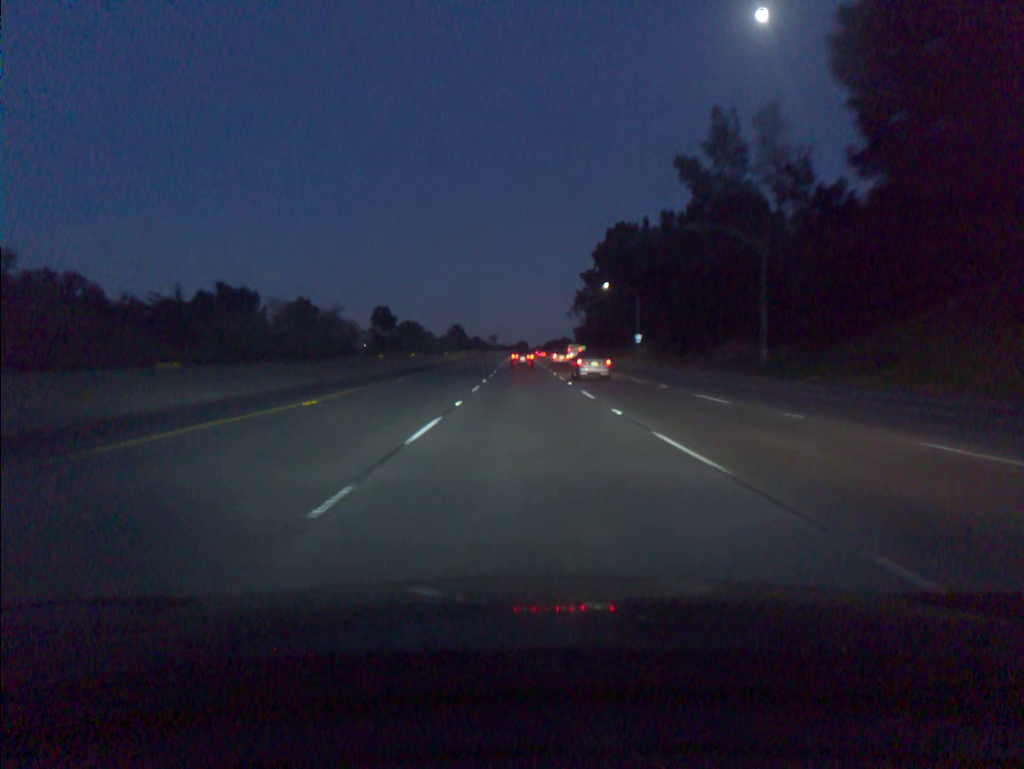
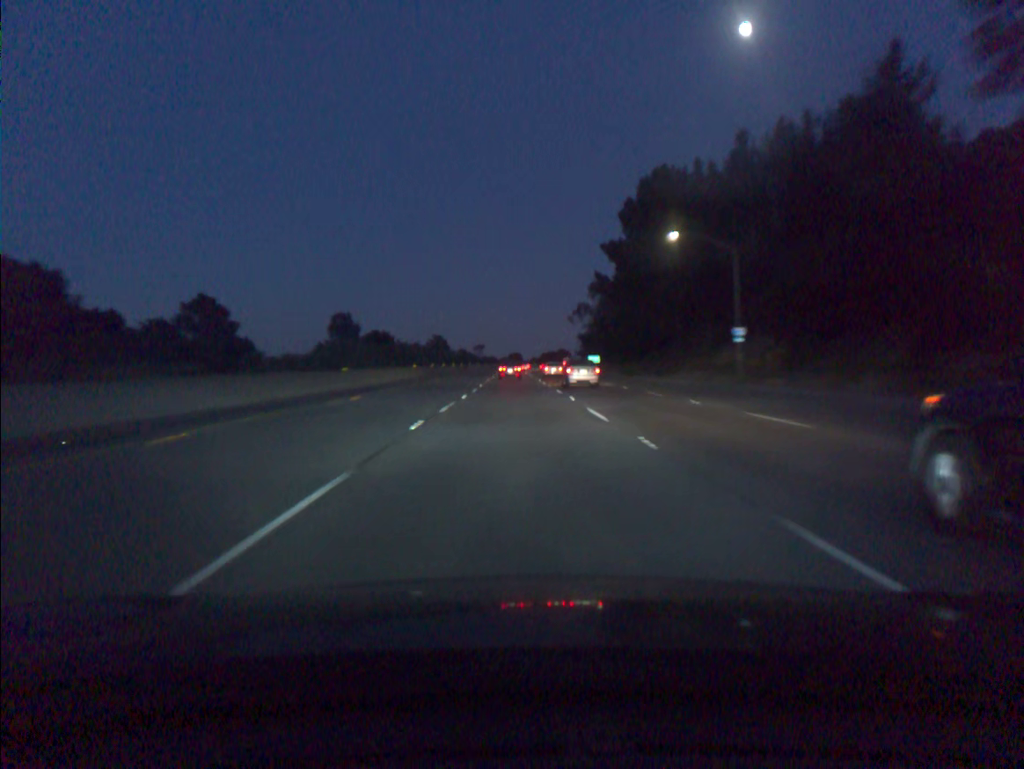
(+0.2, +50.8) m; 0°
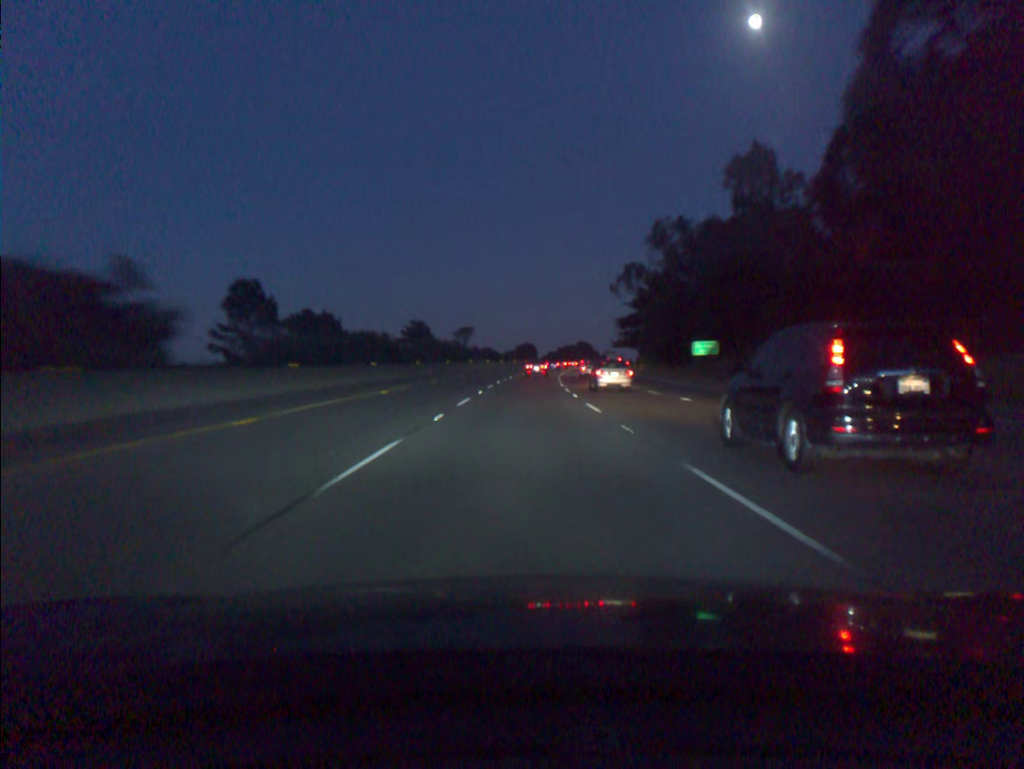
(-0.6, +84.3) m; -1°
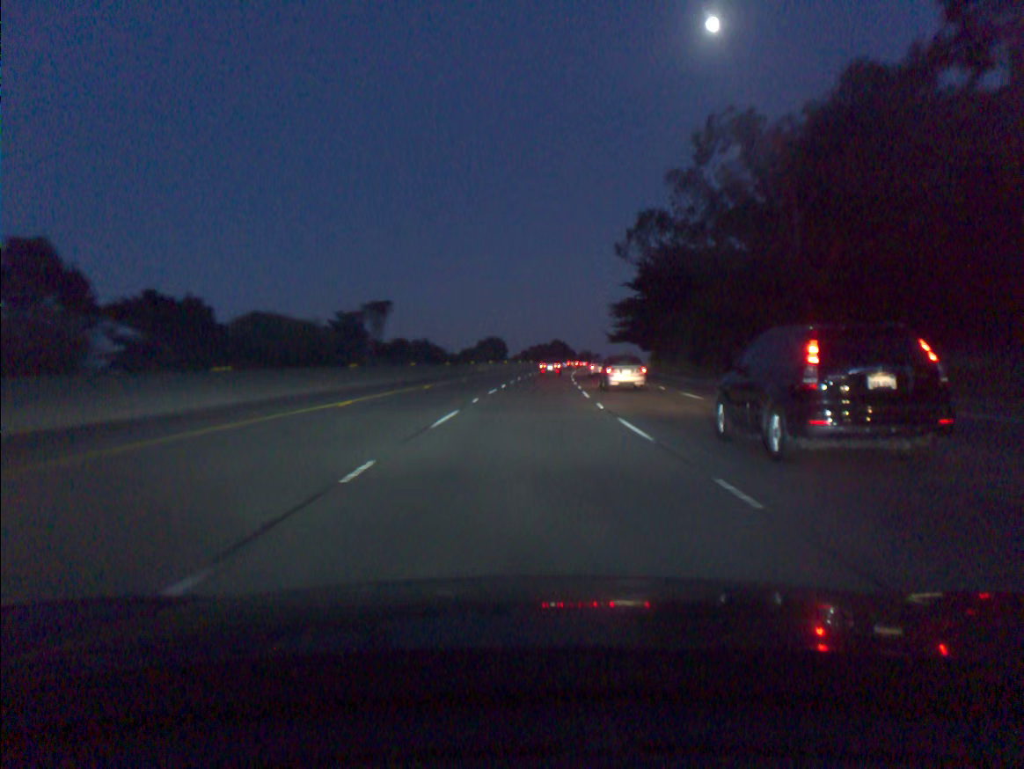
(+0.9, +51.0) m; +2°
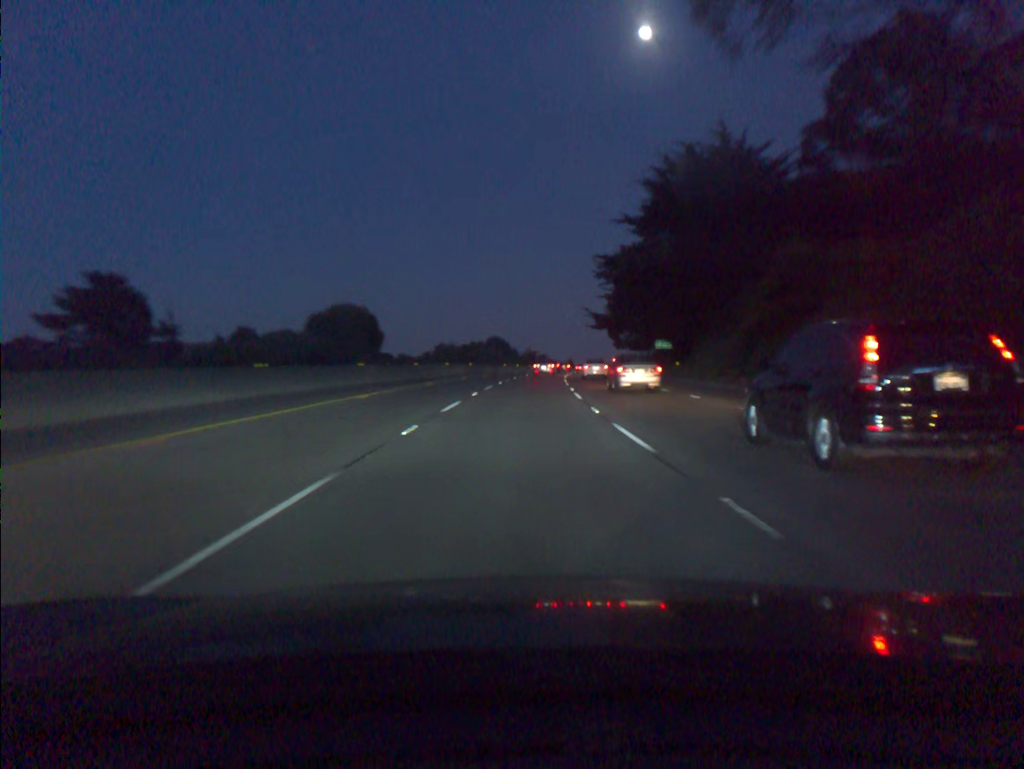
(+2.9, +68.7) m; +5°
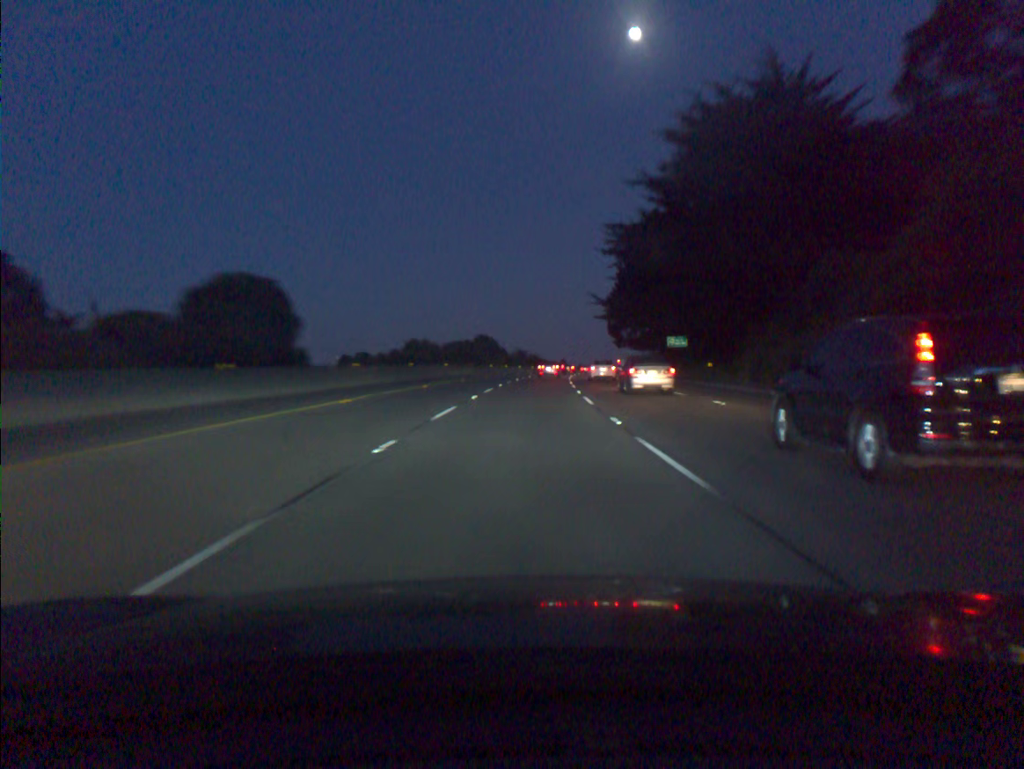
(+0.1, +17.3) m; +1°
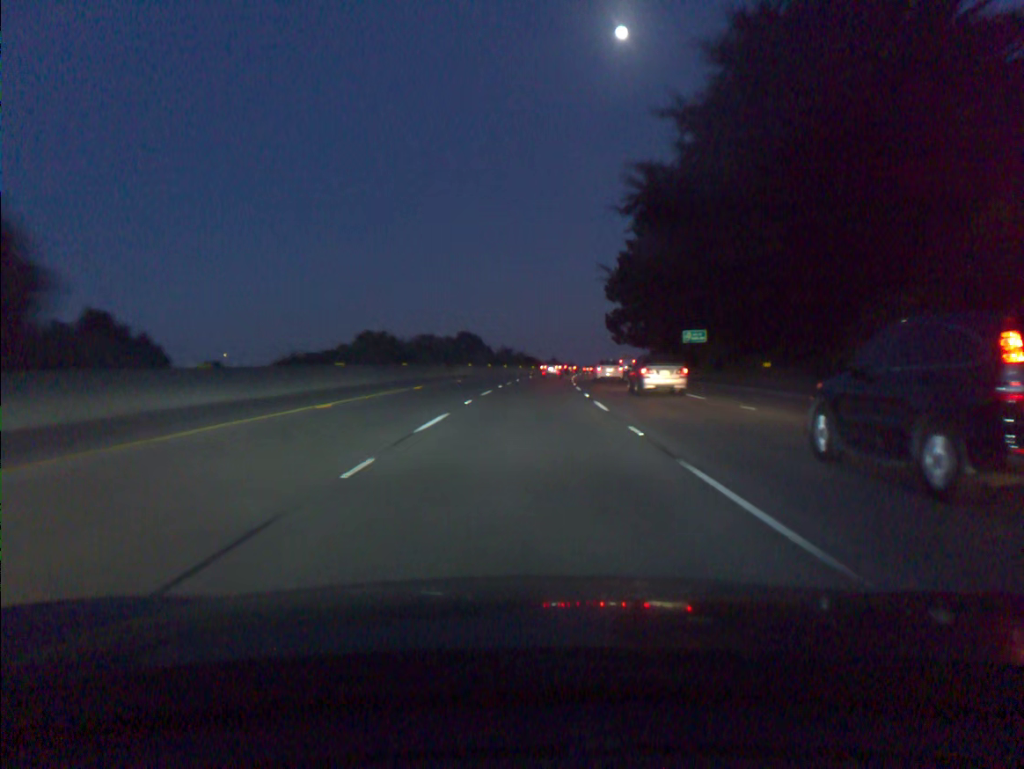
(+0.1, +17.3) m; +1°
